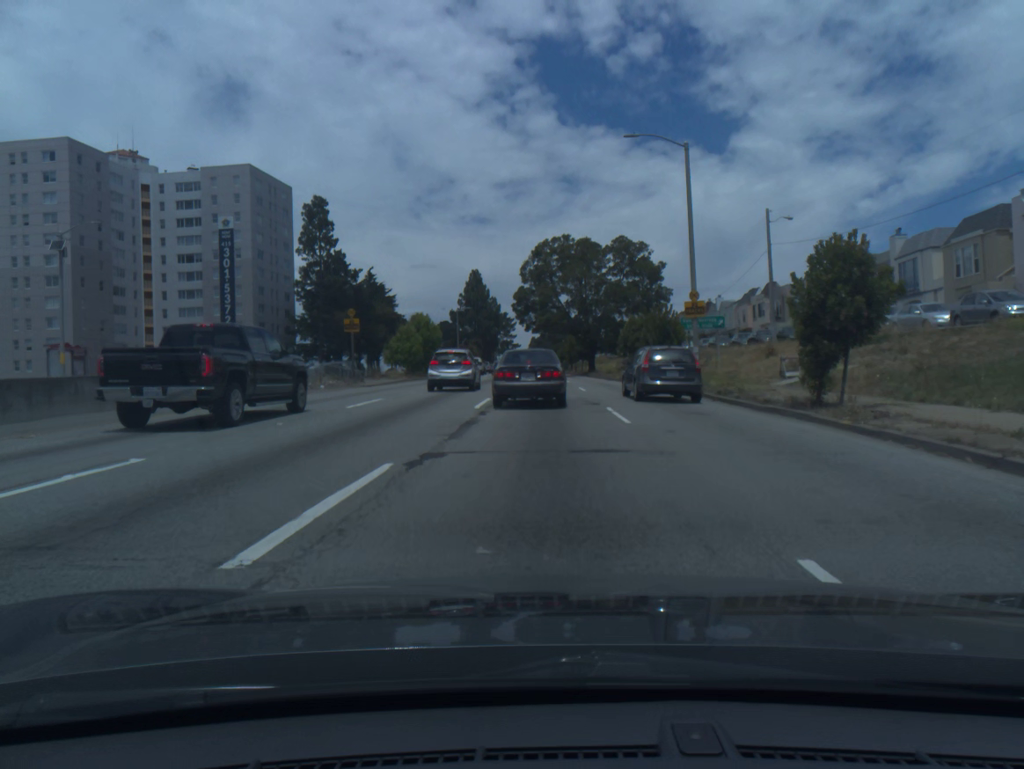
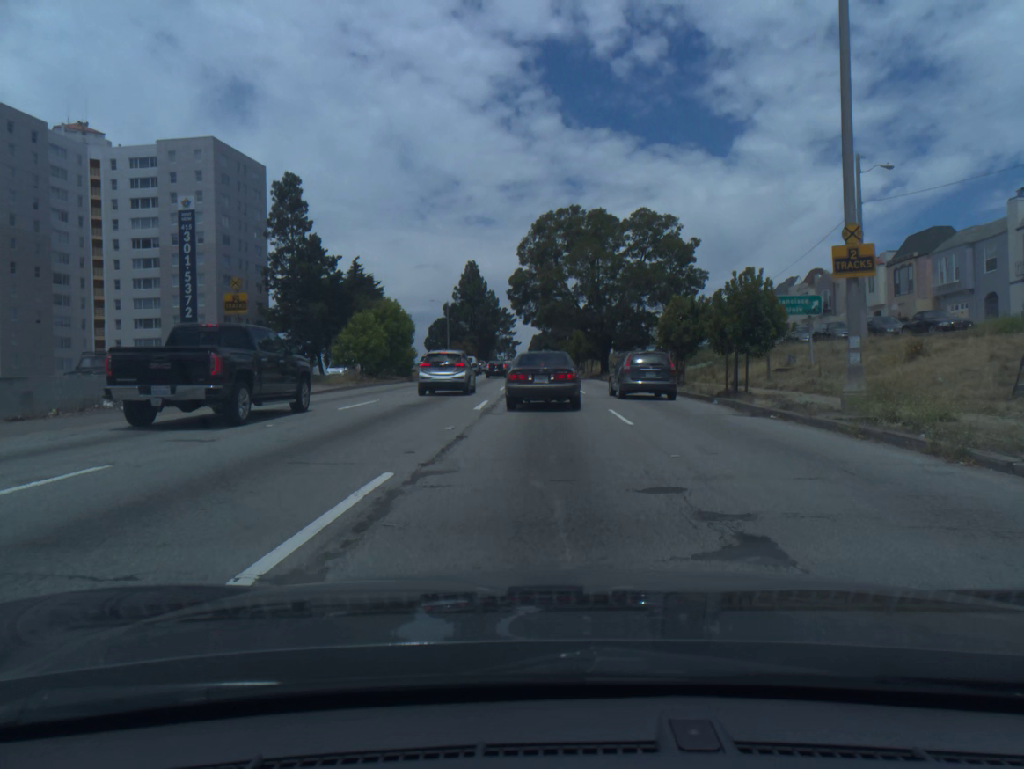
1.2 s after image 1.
(0.0, +15.2) m; 0°
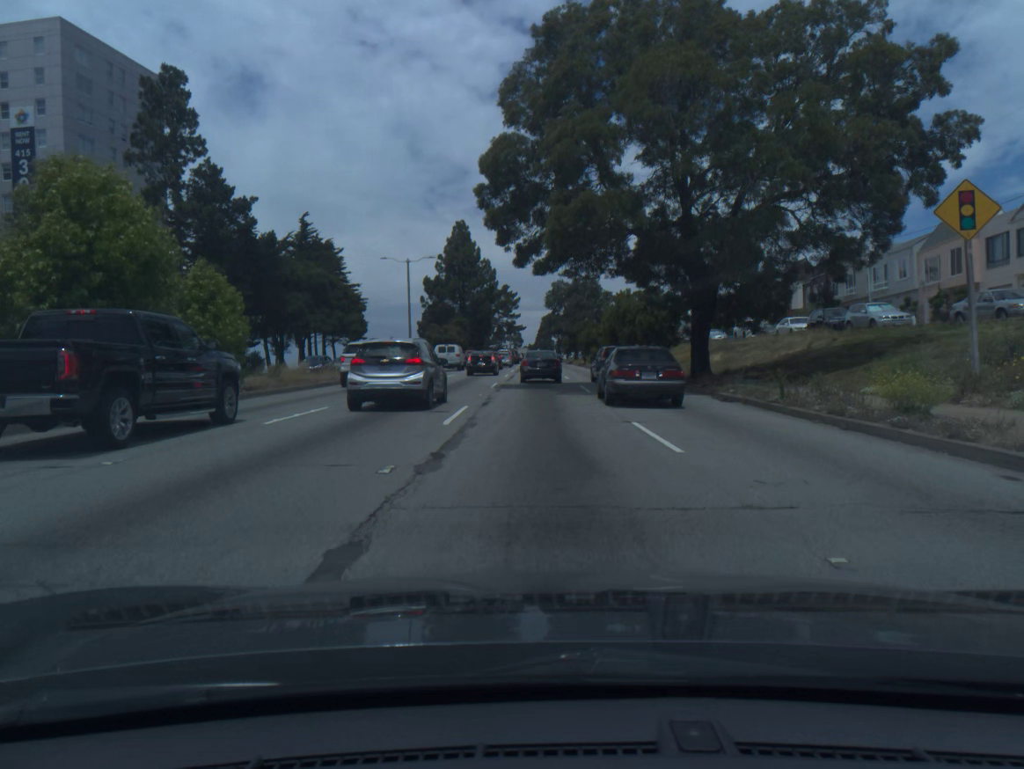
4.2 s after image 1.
(-0.3, +34.7) m; -1°
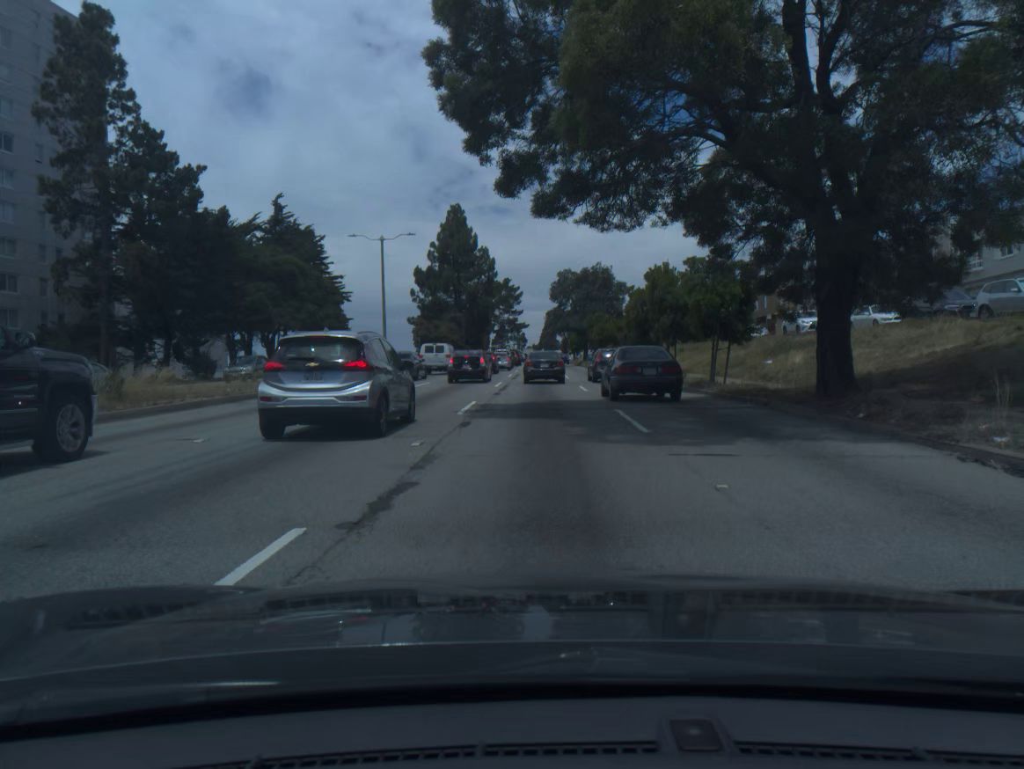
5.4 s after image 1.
(0.0, +12.3) m; 0°
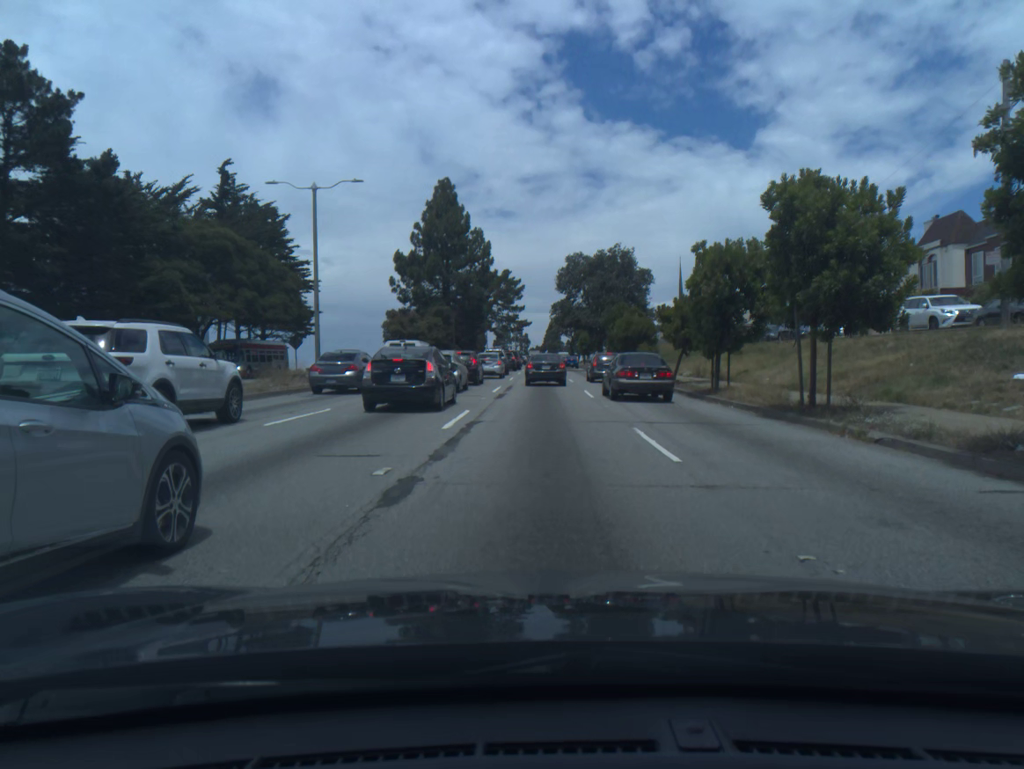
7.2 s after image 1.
(-0.2, +17.1) m; -1°
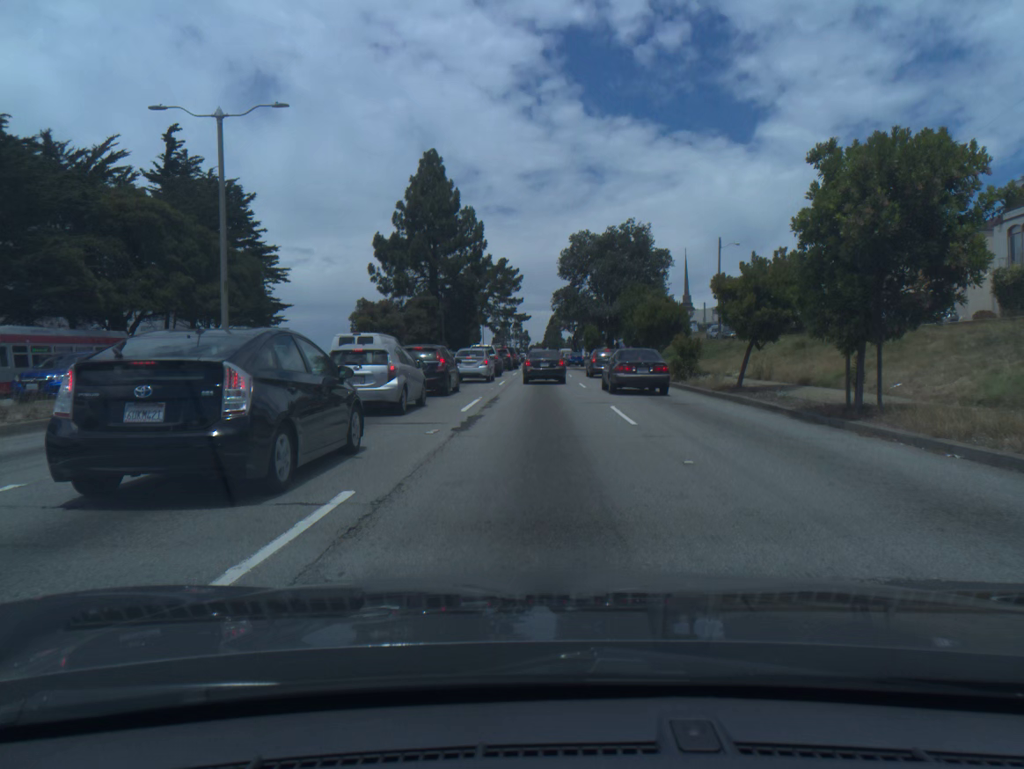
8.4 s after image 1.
(0.0, +10.8) m; 0°
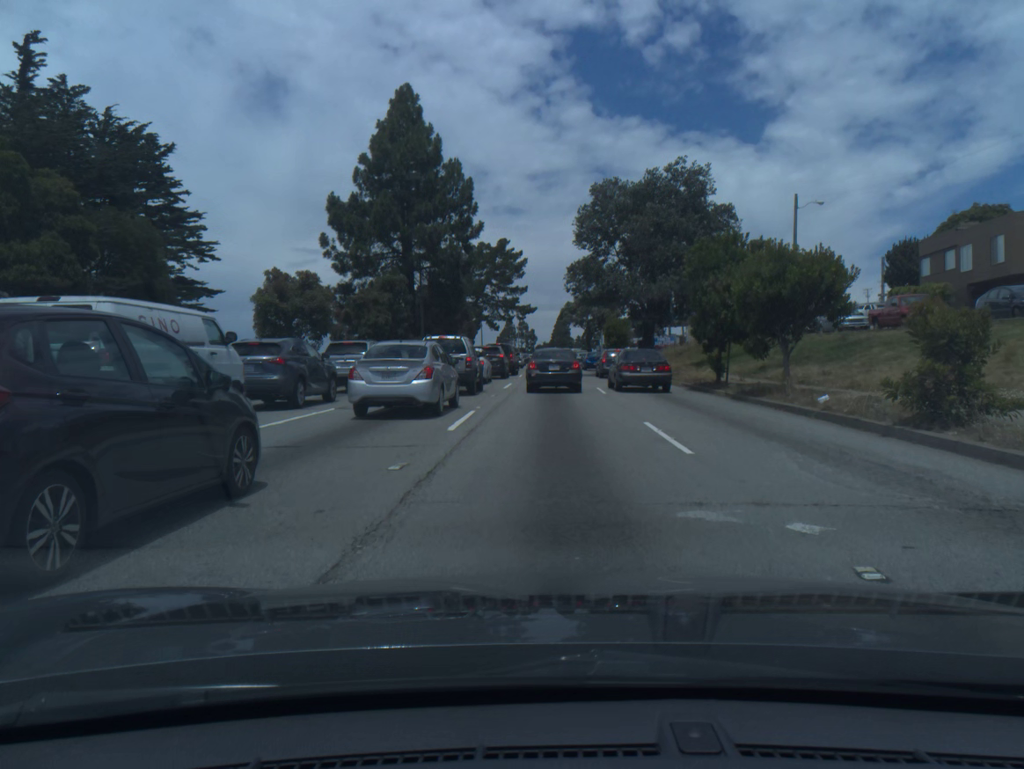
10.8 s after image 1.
(-0.1, +19.0) m; 0°
